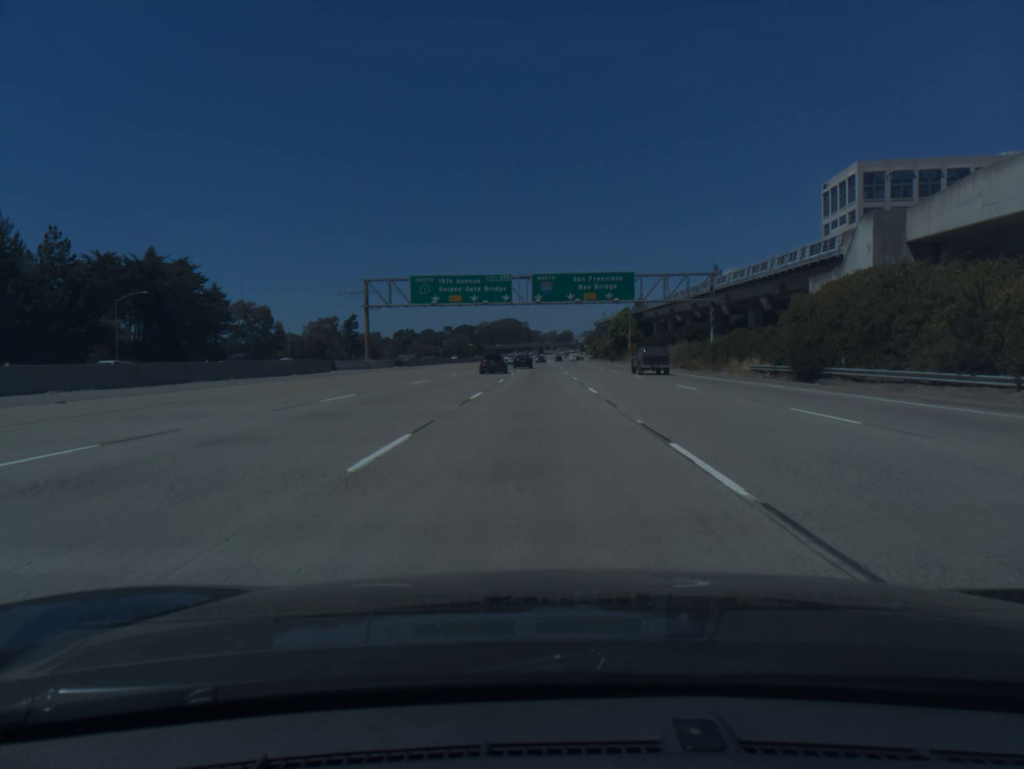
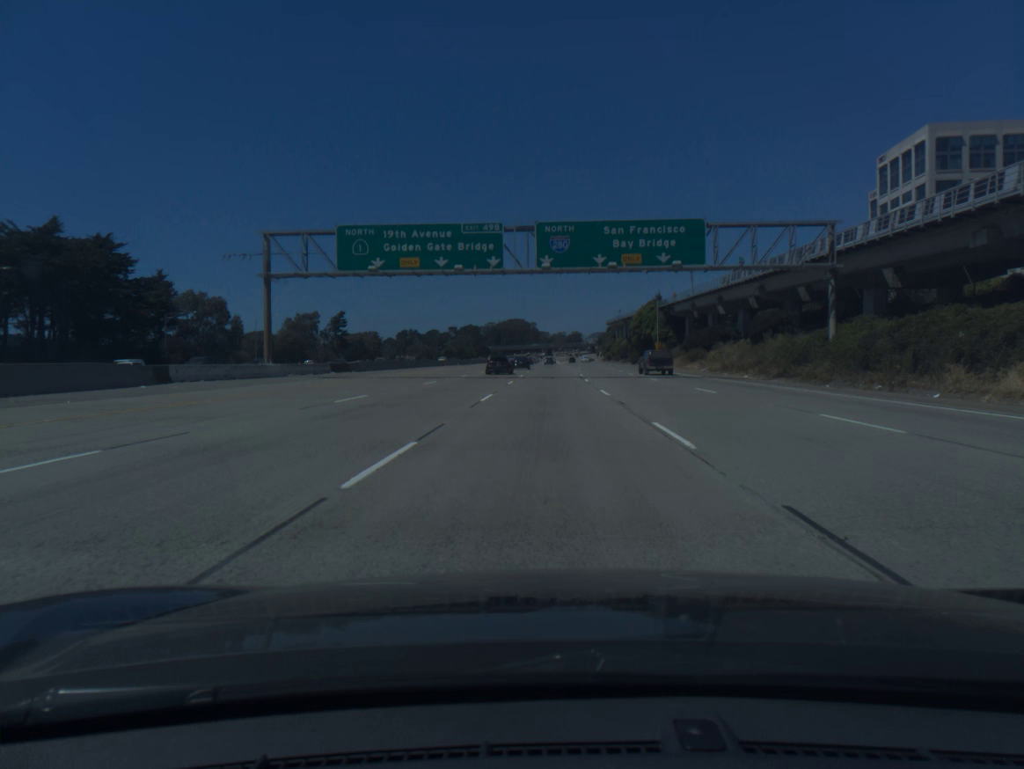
(-0.2, +29.6) m; 0°
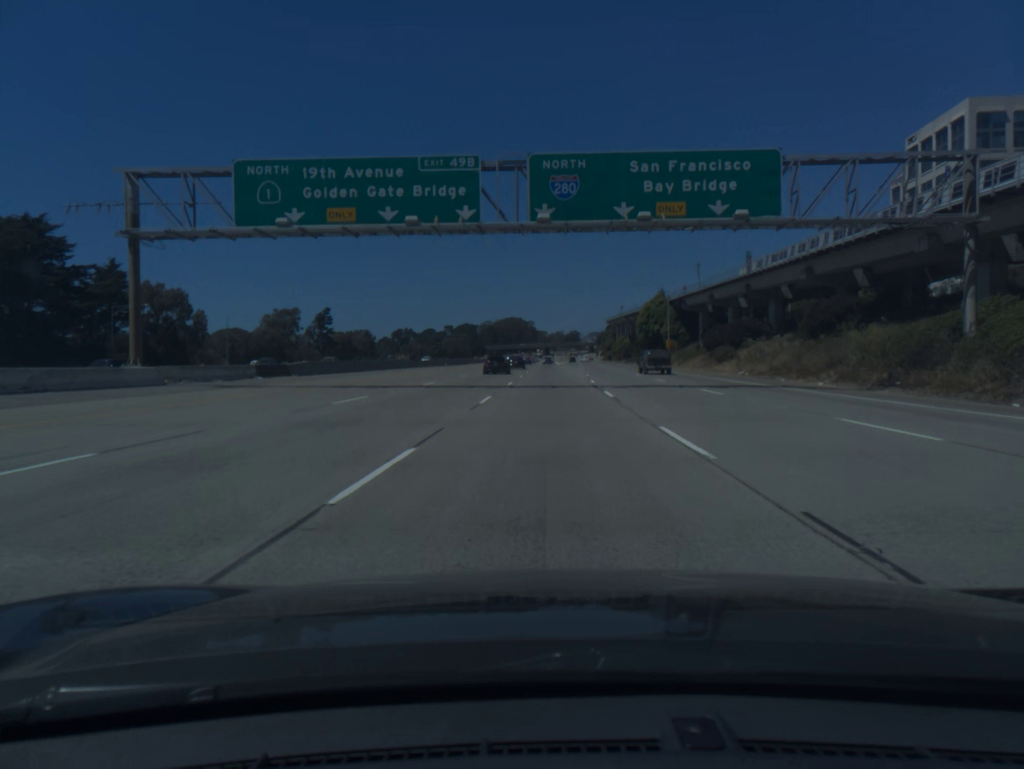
(0.0, +15.0) m; 0°
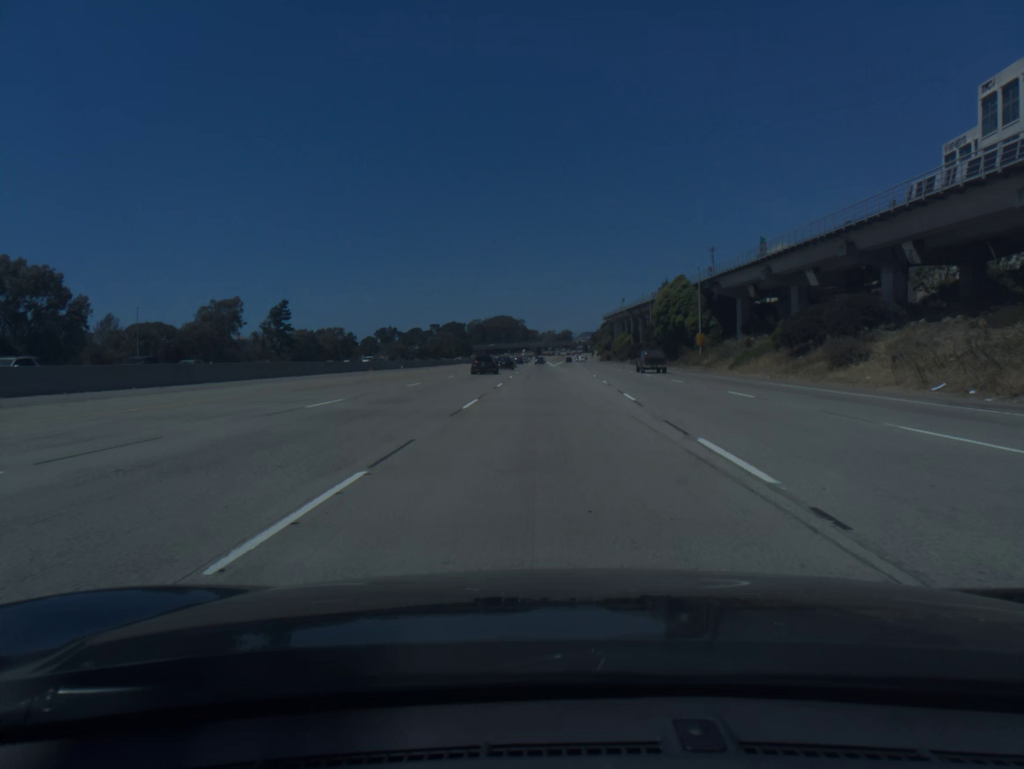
(+0.2, +30.5) m; +1°
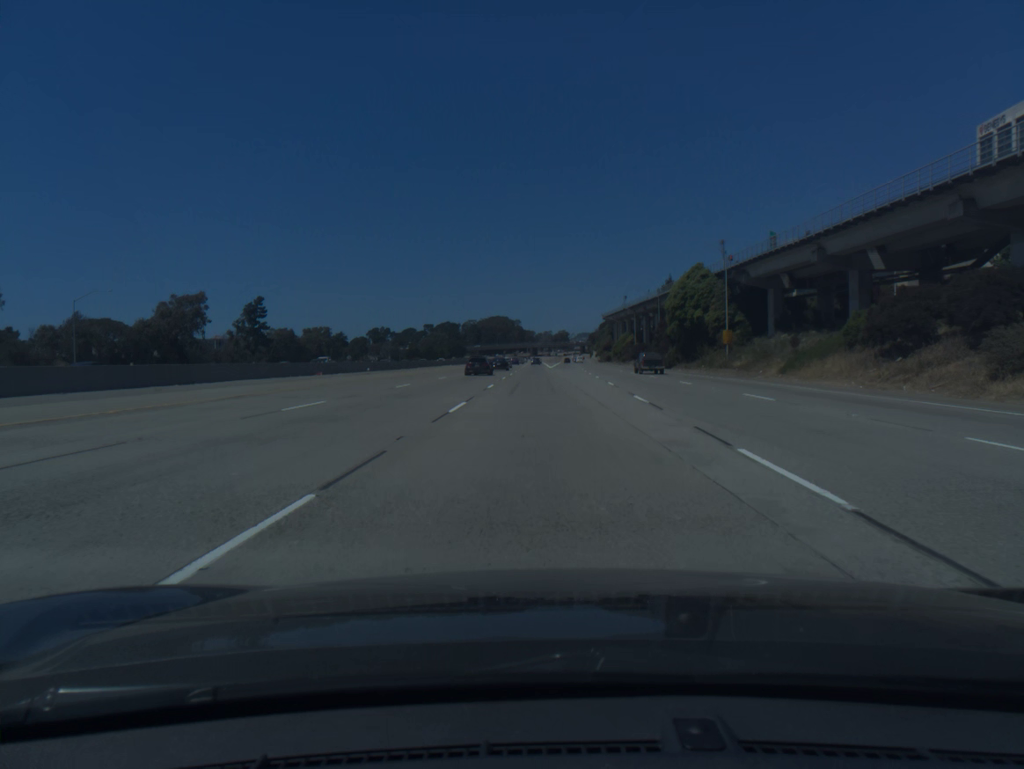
(0.0, +15.5) m; 0°
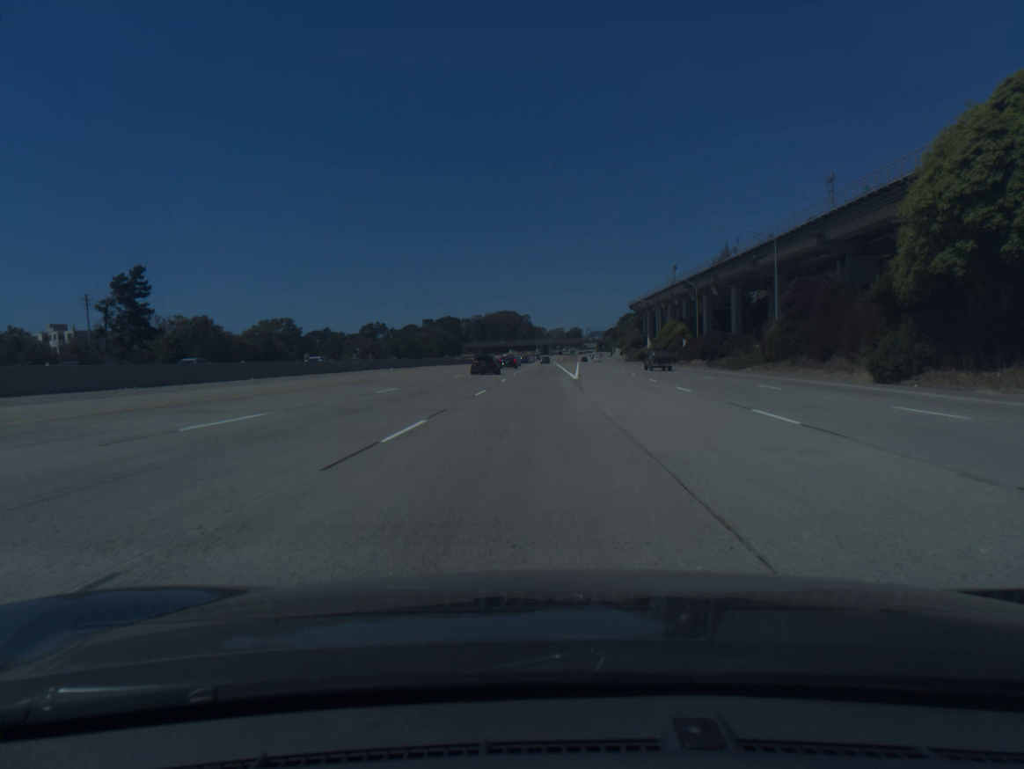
(-0.3, +63.3) m; -1°
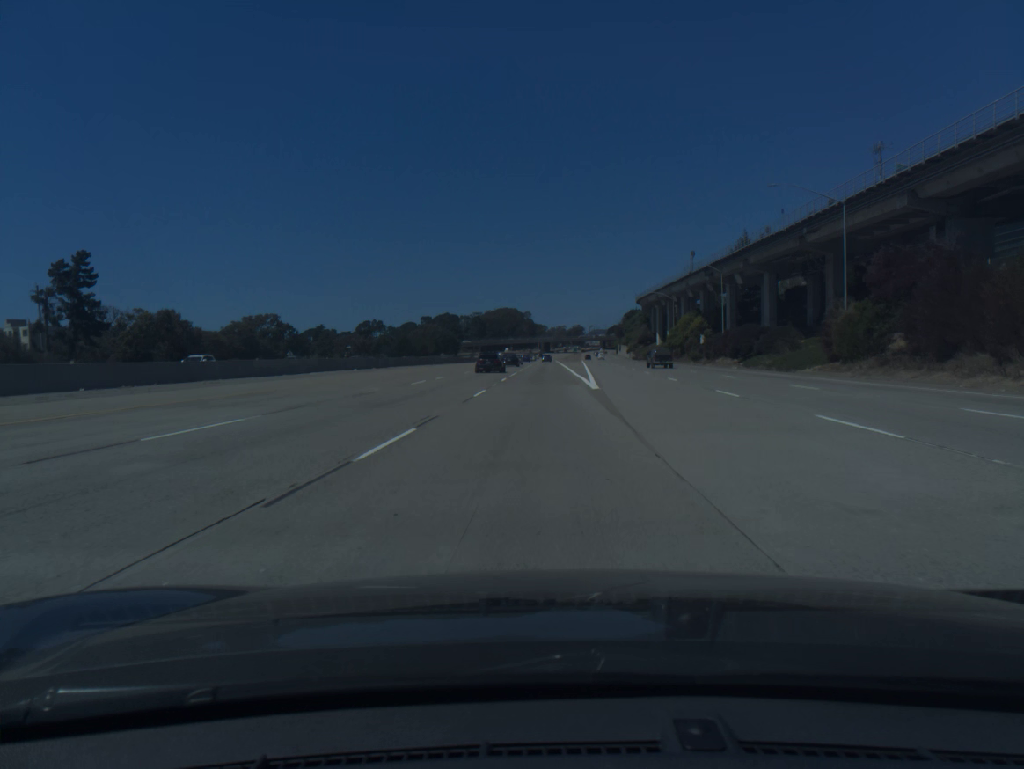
(0.0, +16.2) m; 0°
